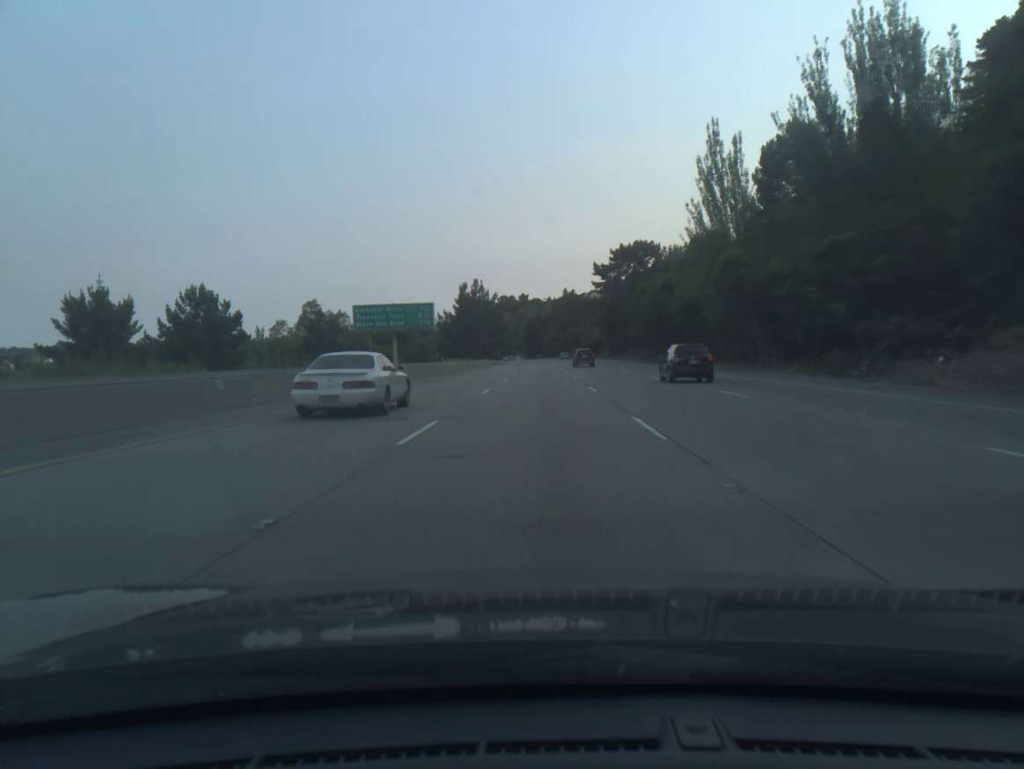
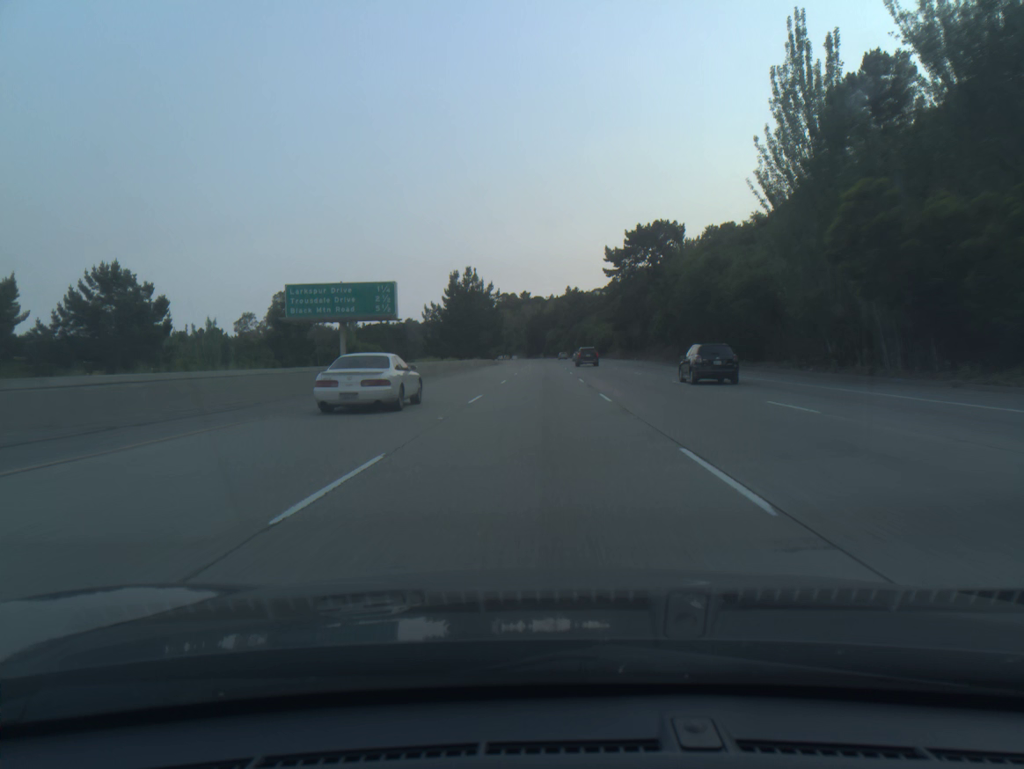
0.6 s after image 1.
(0.0, +19.6) m; 0°
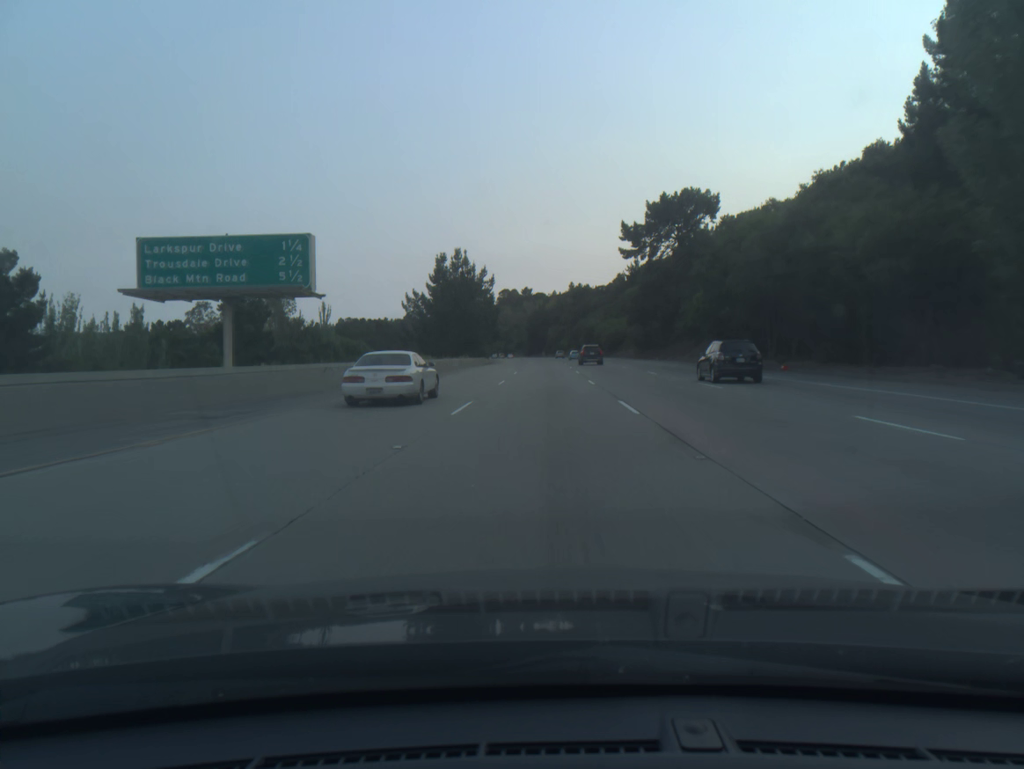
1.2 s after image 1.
(0.0, +19.6) m; 0°
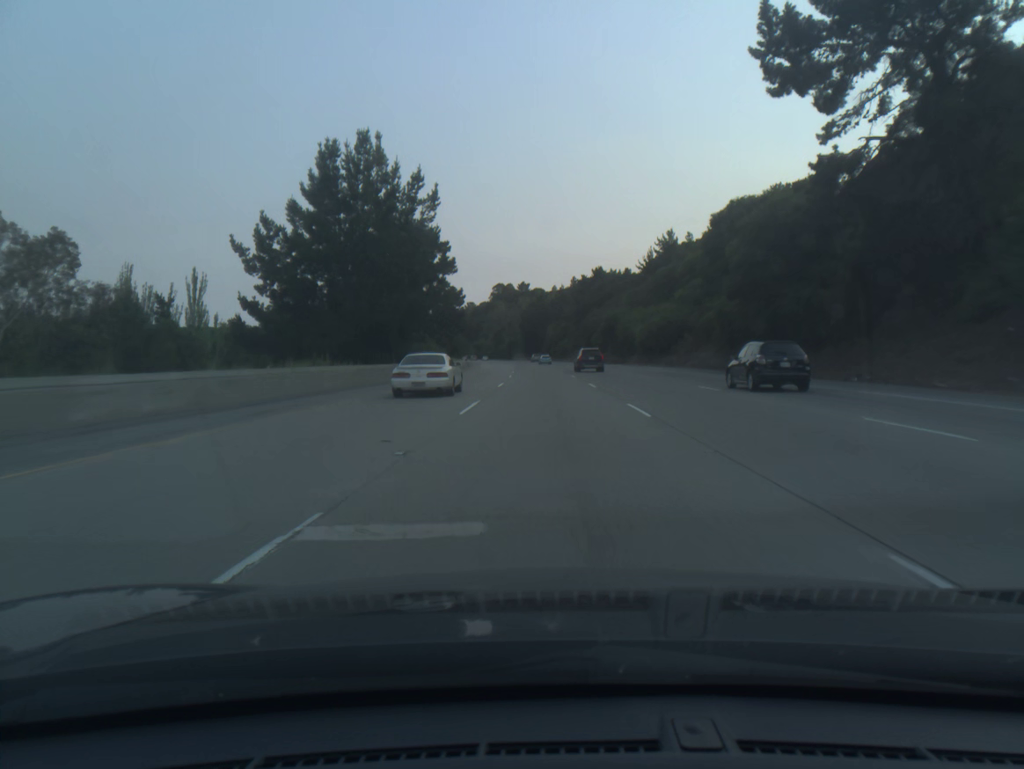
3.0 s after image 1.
(+0.1, +58.8) m; 0°
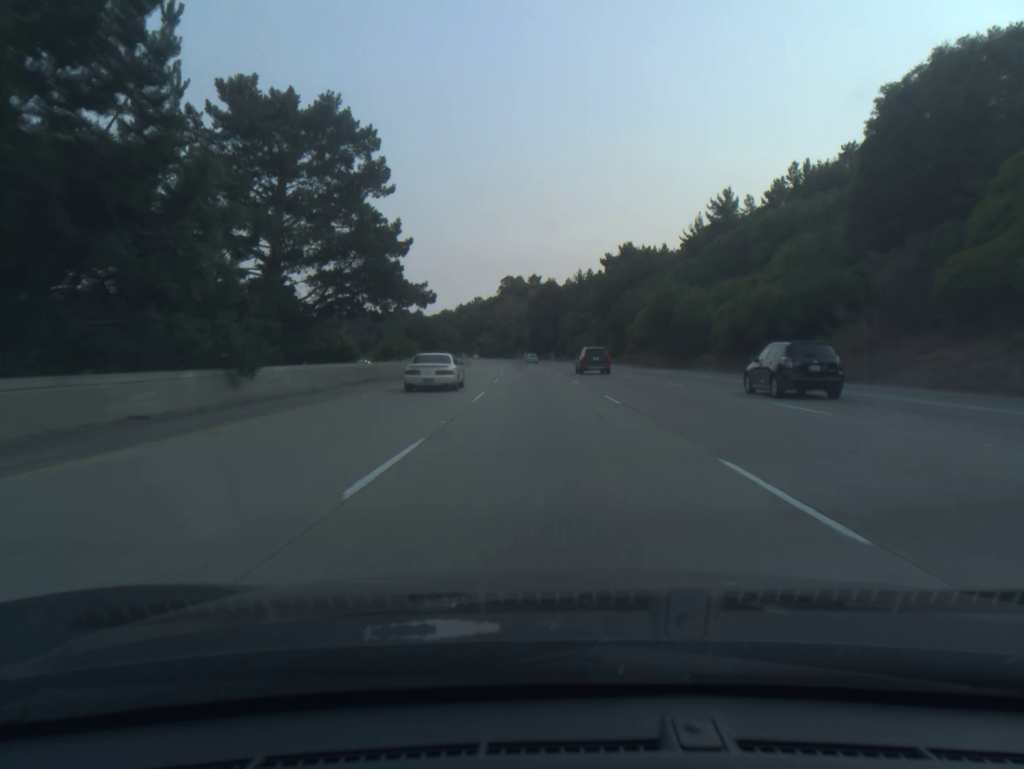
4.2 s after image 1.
(-0.1, +39.2) m; -1°
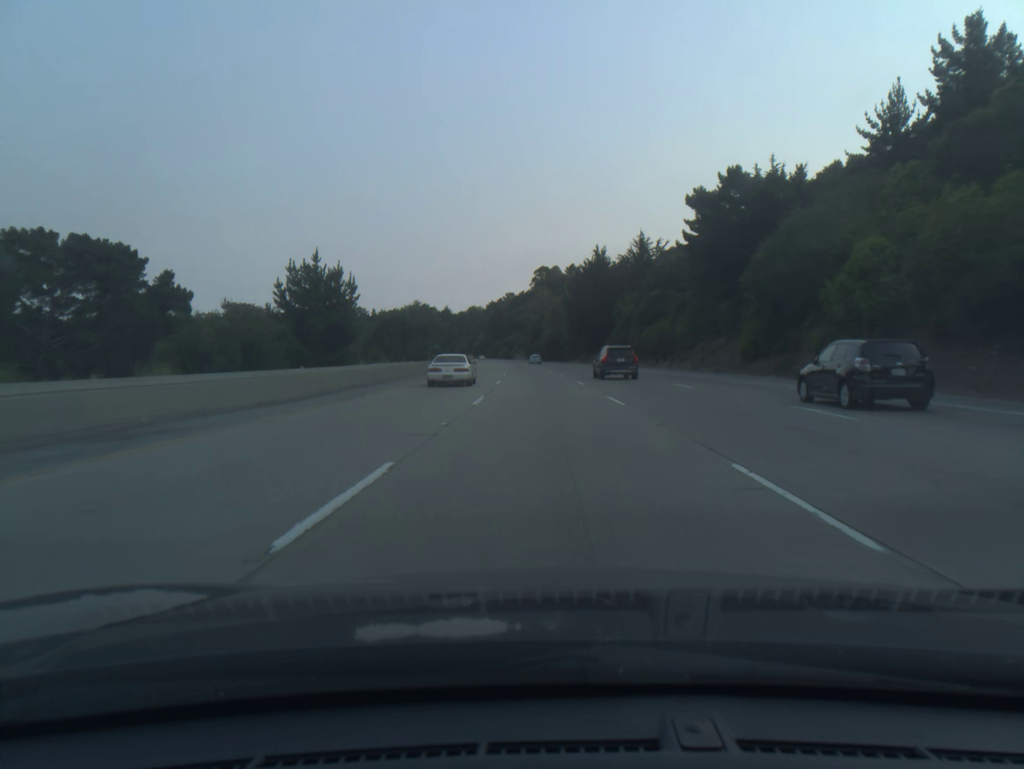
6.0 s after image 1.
(-1.3, +58.8) m; -3°
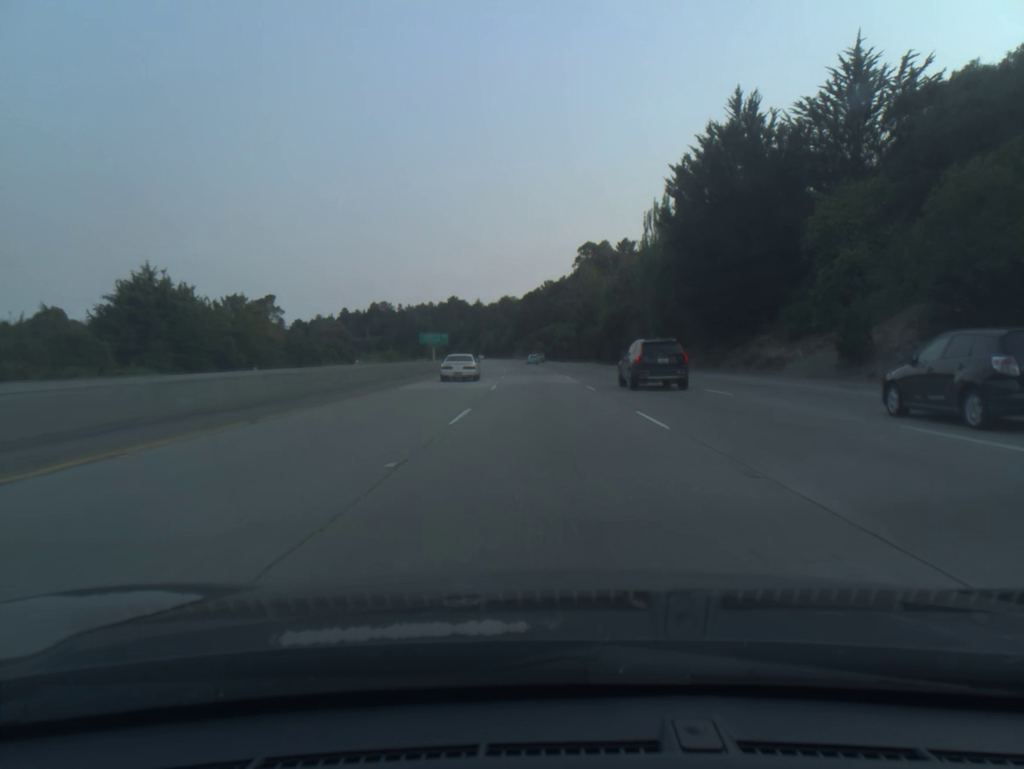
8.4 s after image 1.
(-2.1, +78.5) m; -3°
